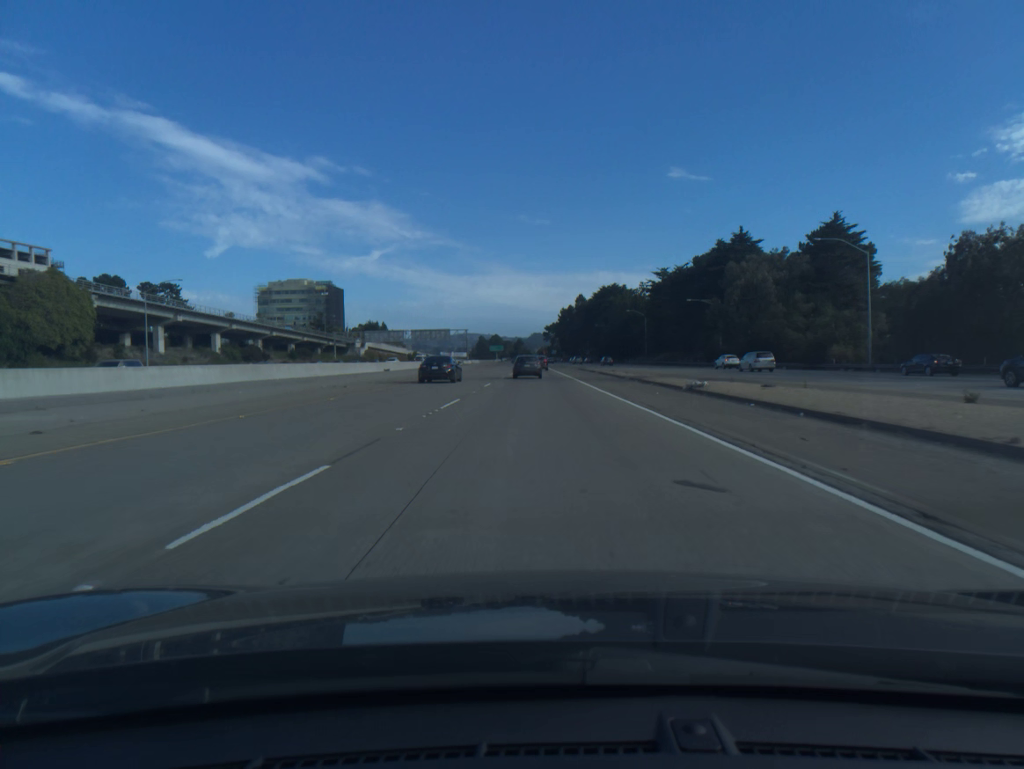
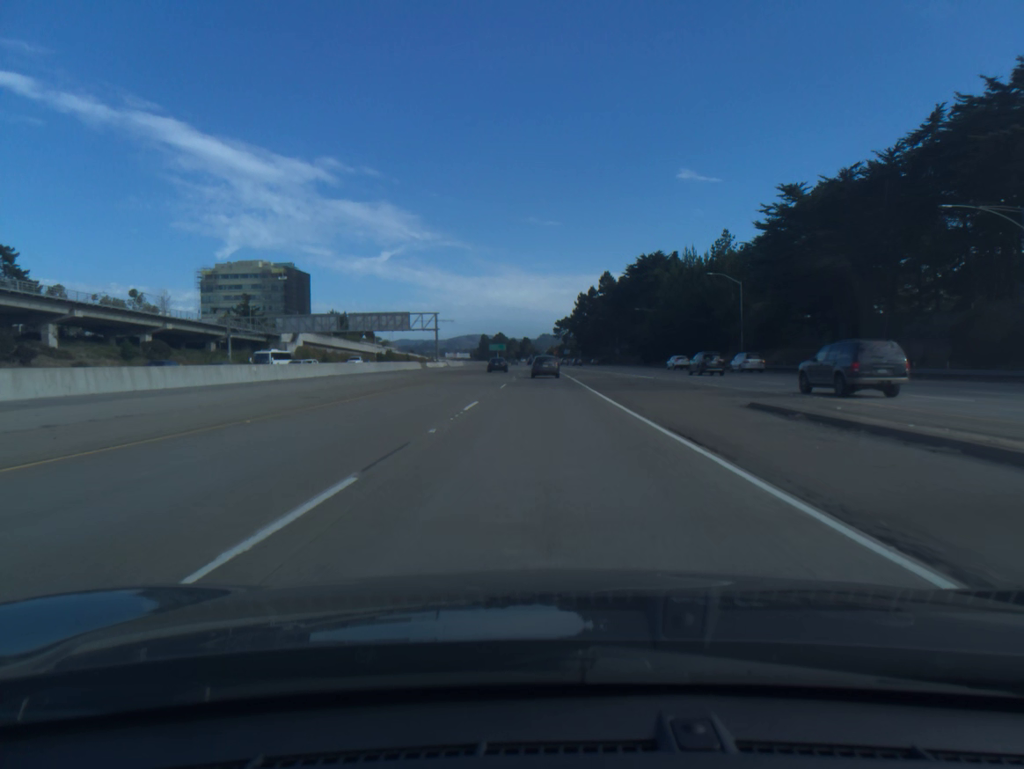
(-0.7, +73.7) m; -1°
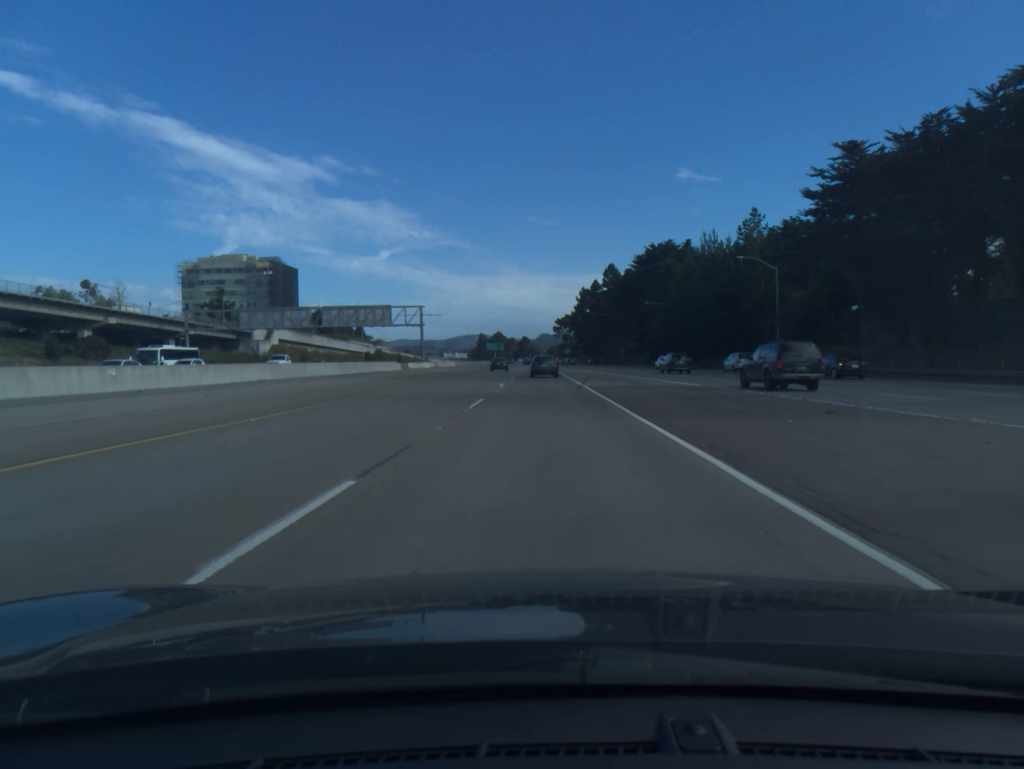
(0.0, +14.7) m; 0°
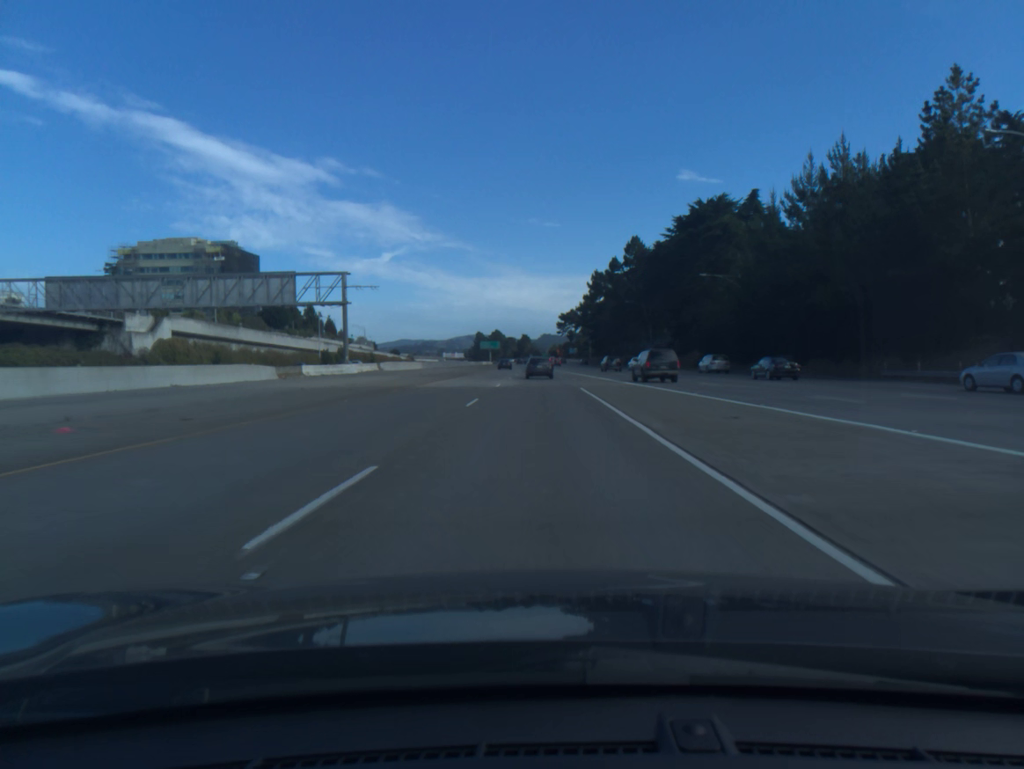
(0.0, +44.0) m; 0°
